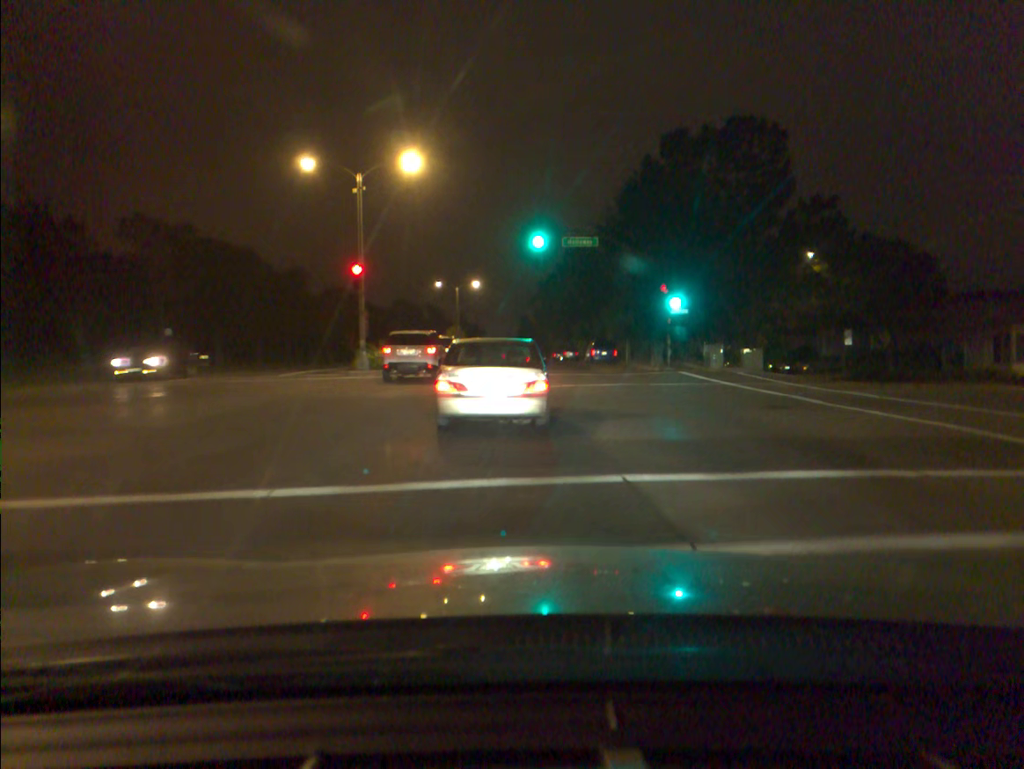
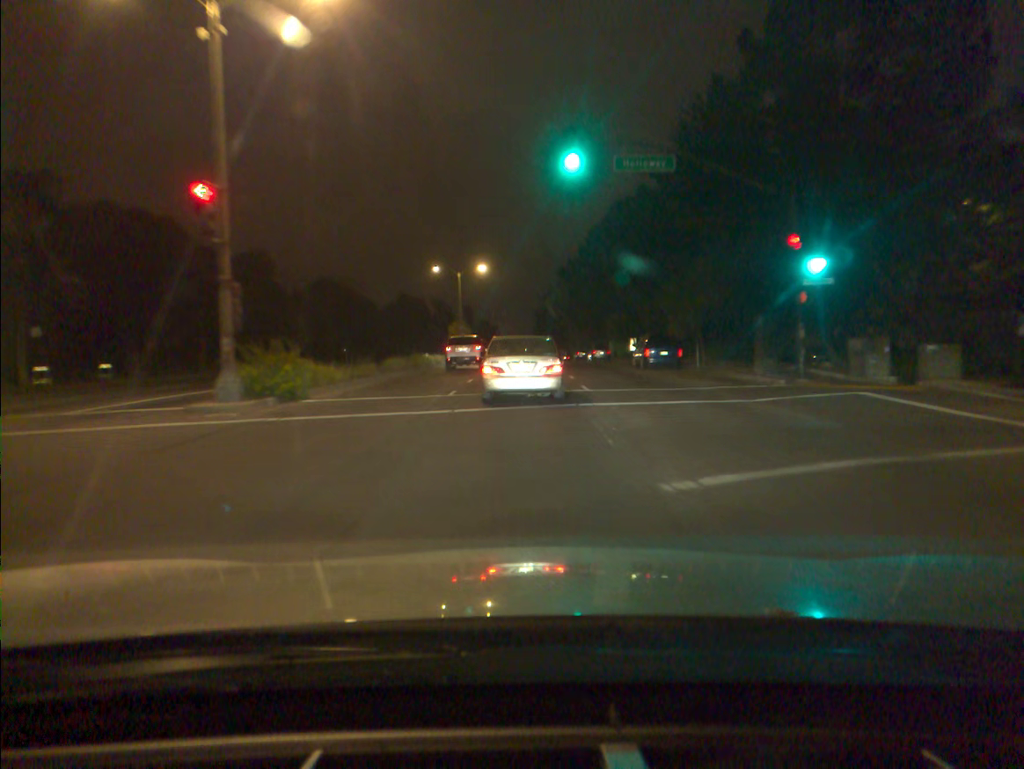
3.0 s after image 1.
(-0.3, +17.0) m; -1°
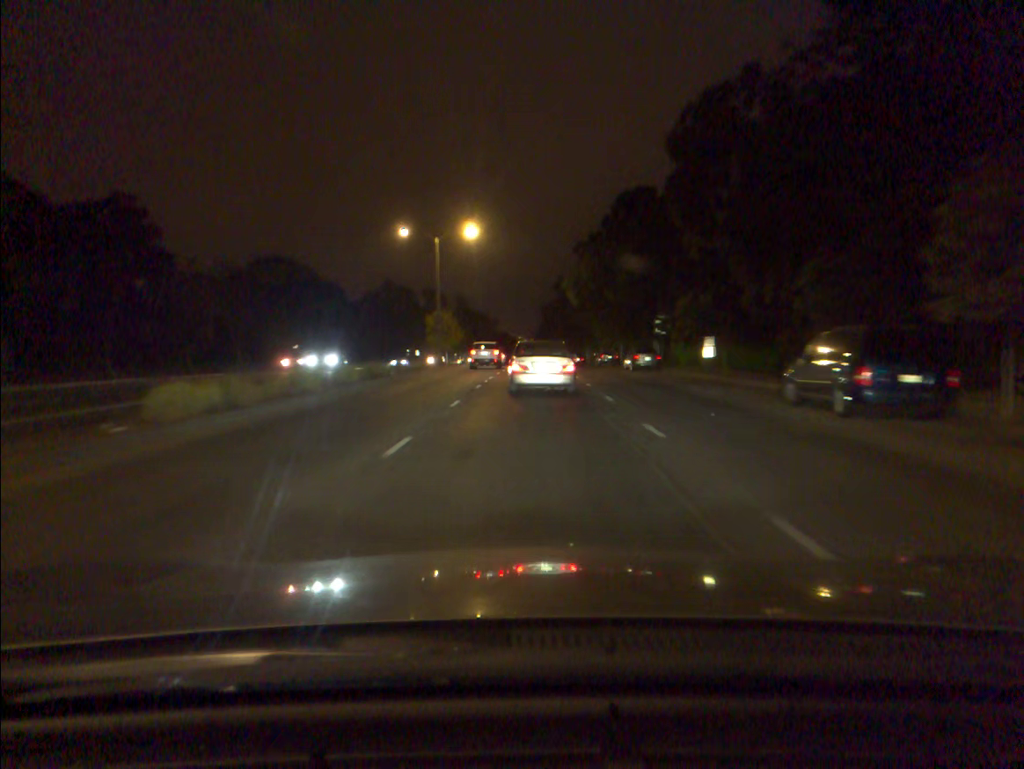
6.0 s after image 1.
(-0.2, +23.4) m; -1°
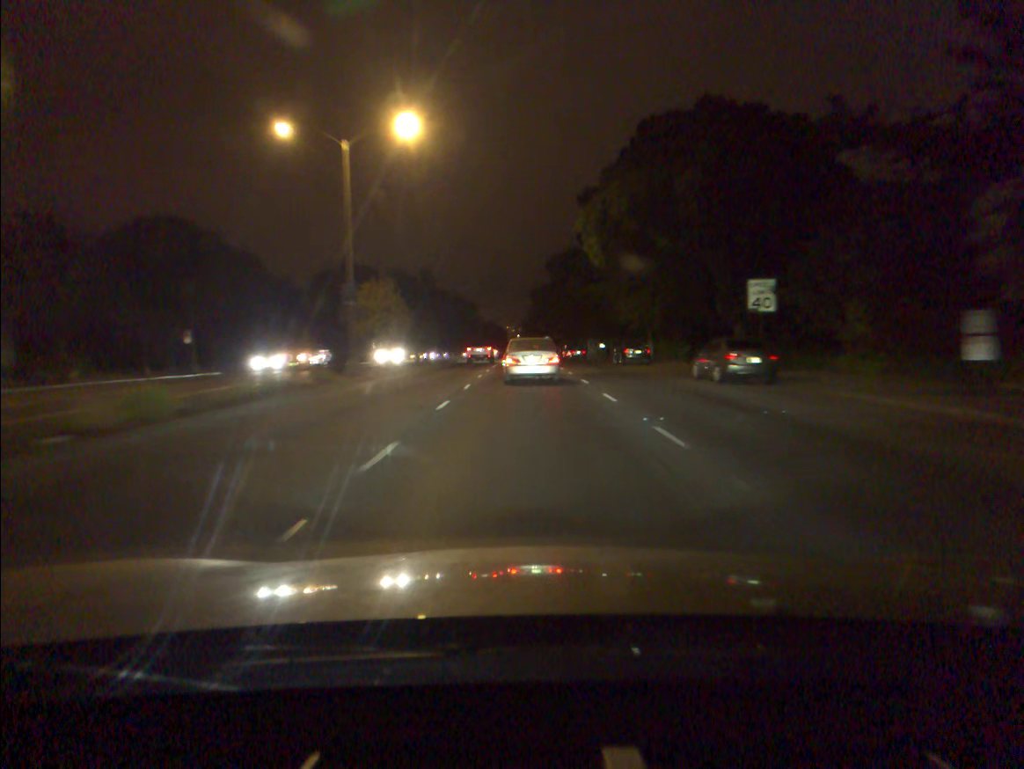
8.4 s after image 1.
(+0.2, +23.4) m; +1°
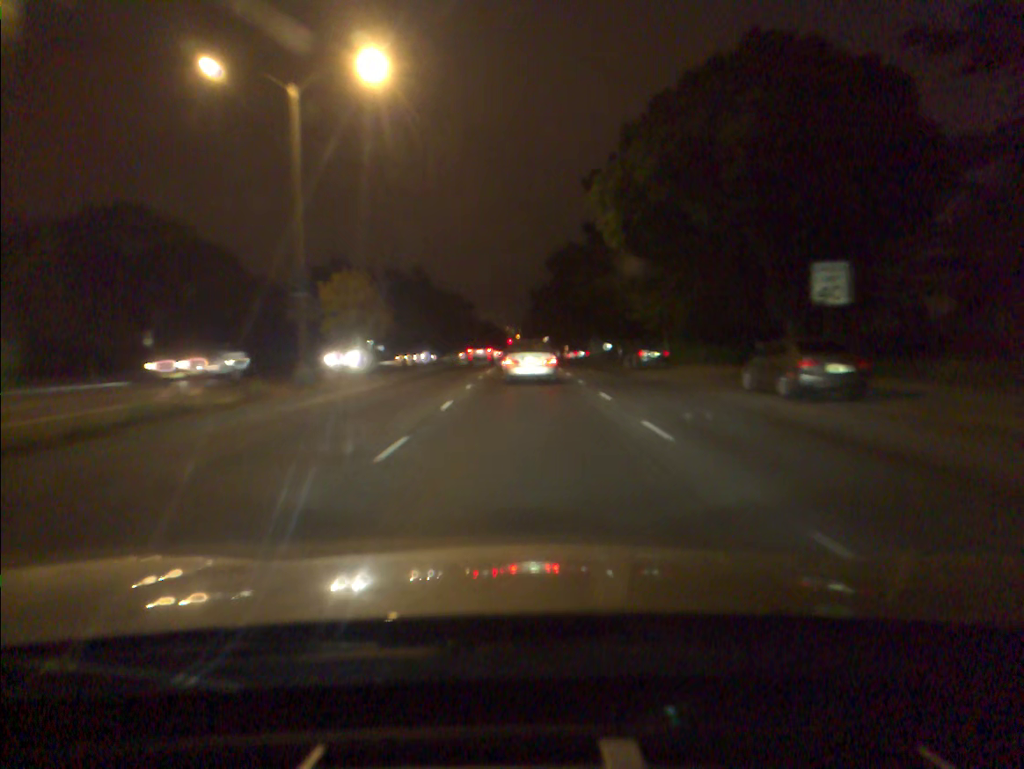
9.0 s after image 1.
(0.0, +6.5) m; 0°
